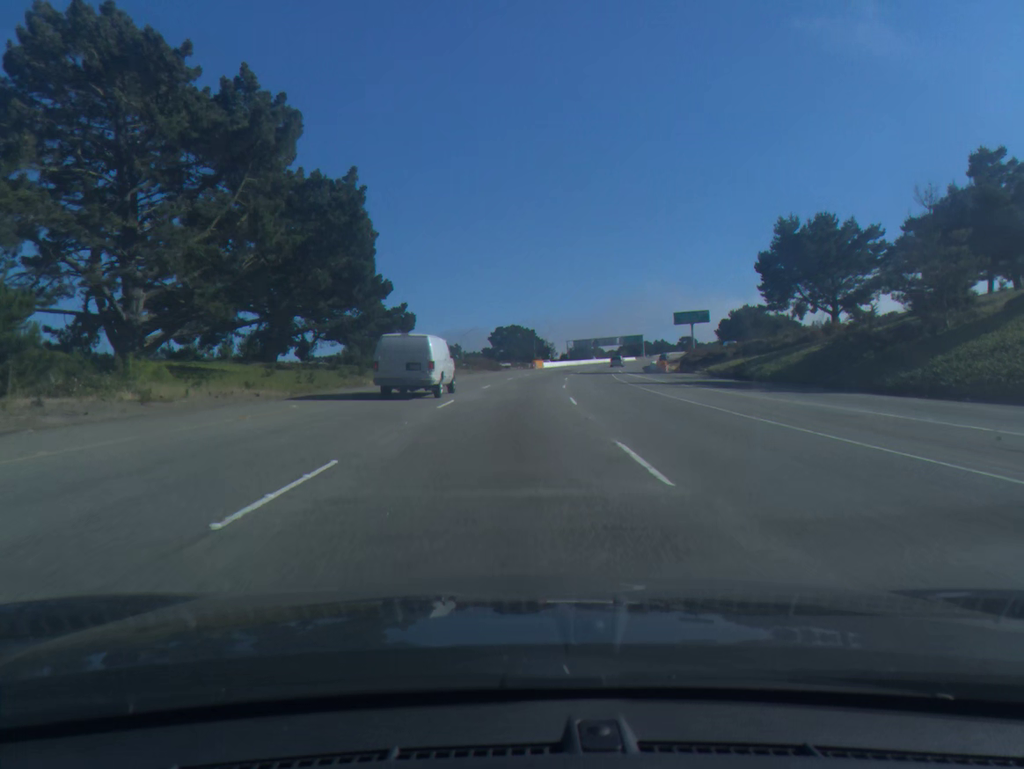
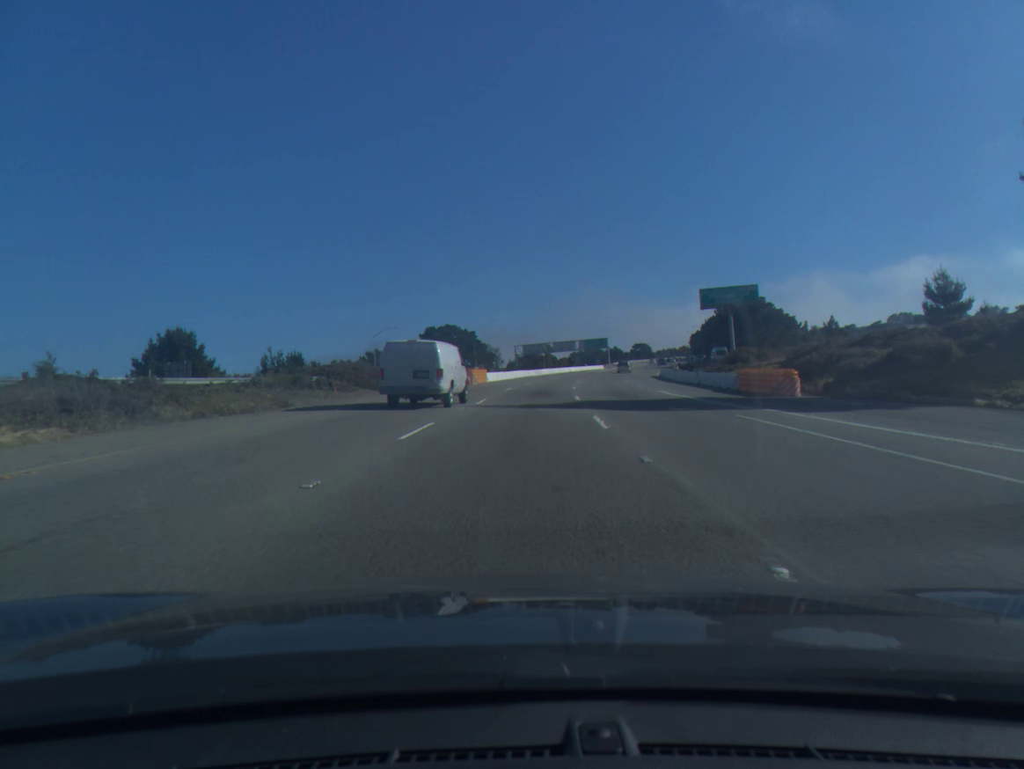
(+1.7, +50.5) m; +4°
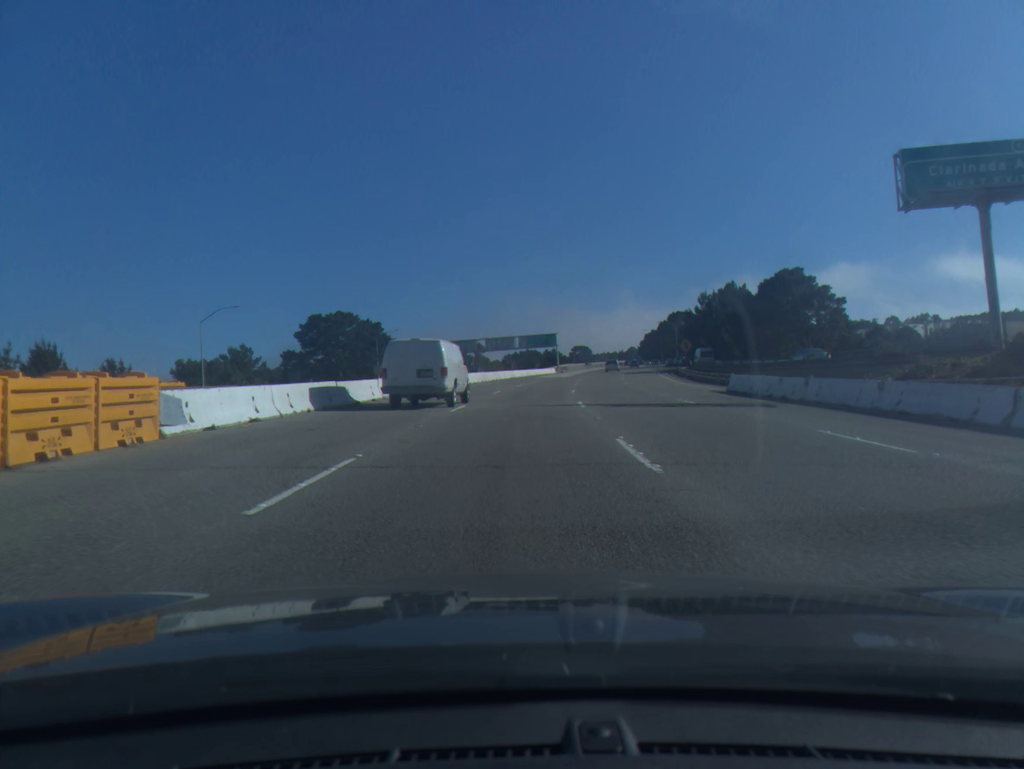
(+2.2, +50.6) m; +5°
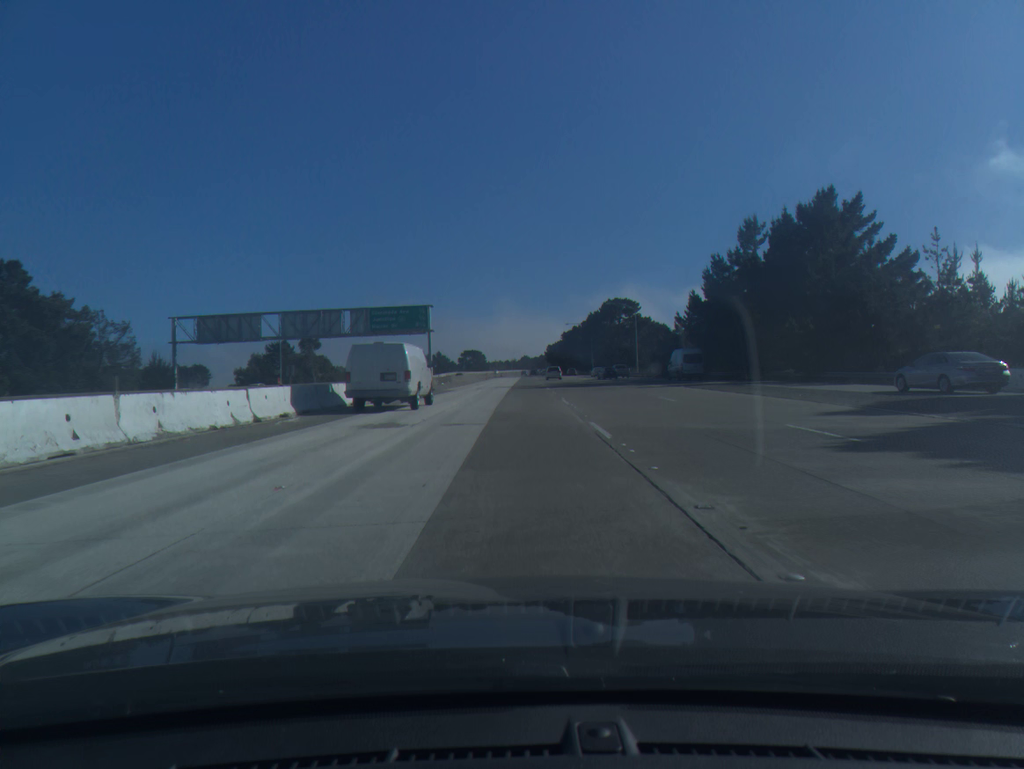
(+6.4, +84.2) m; +8°
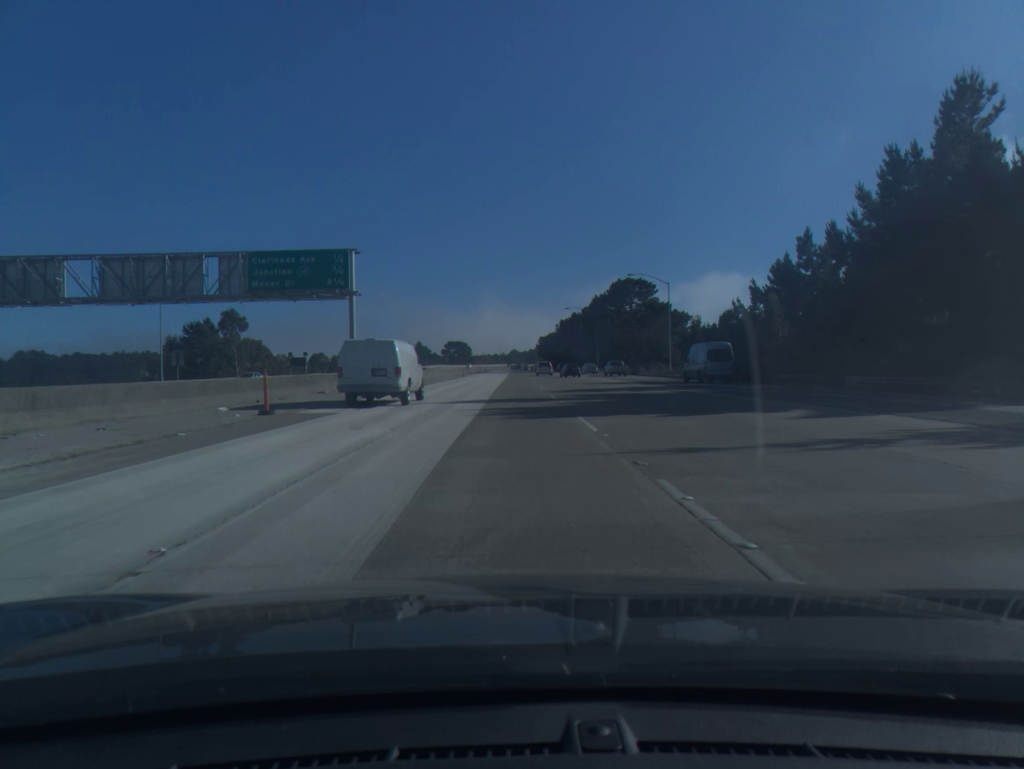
(+0.3, +33.8) m; +1°
